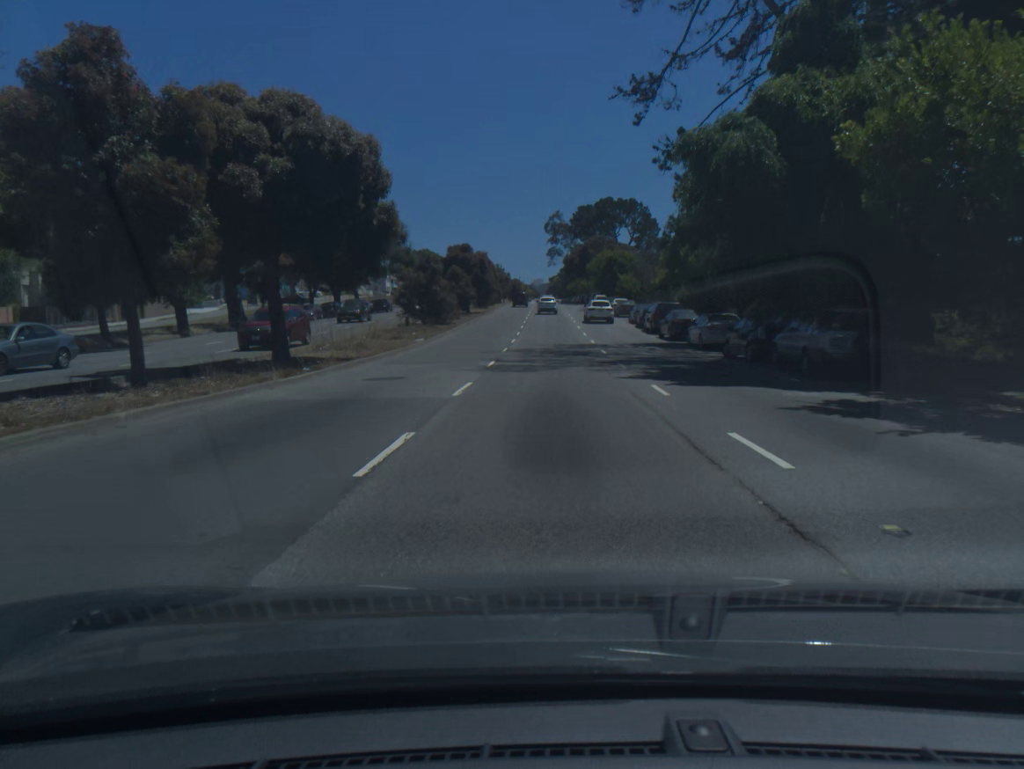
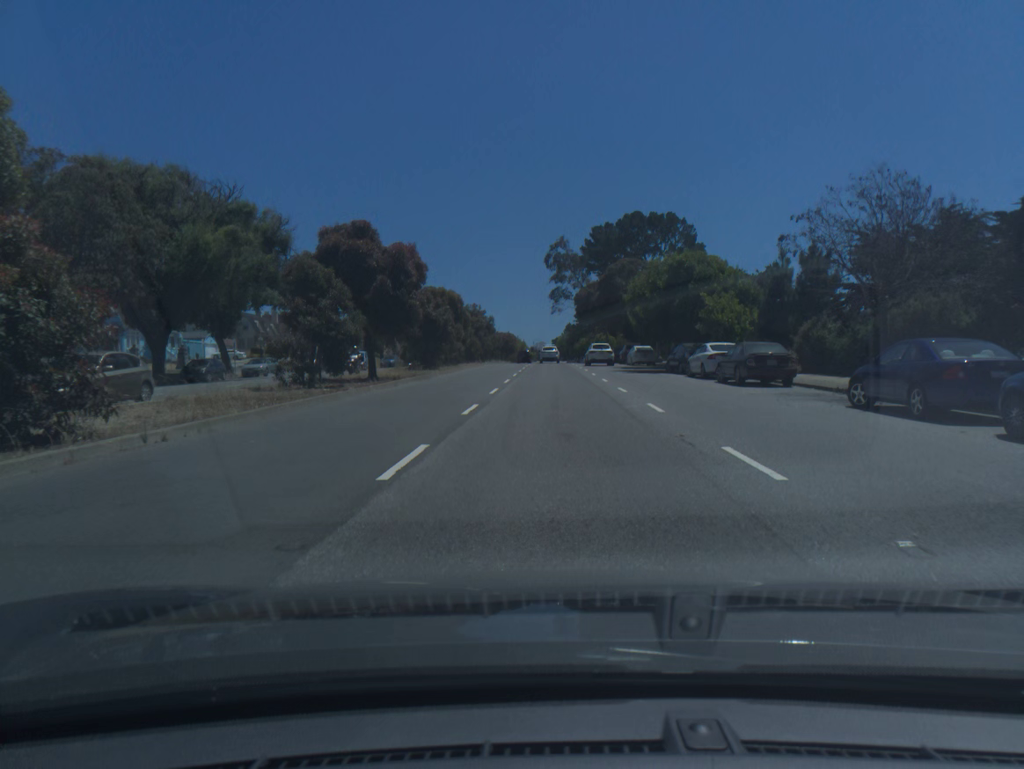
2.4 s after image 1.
(-0.1, +42.8) m; 0°
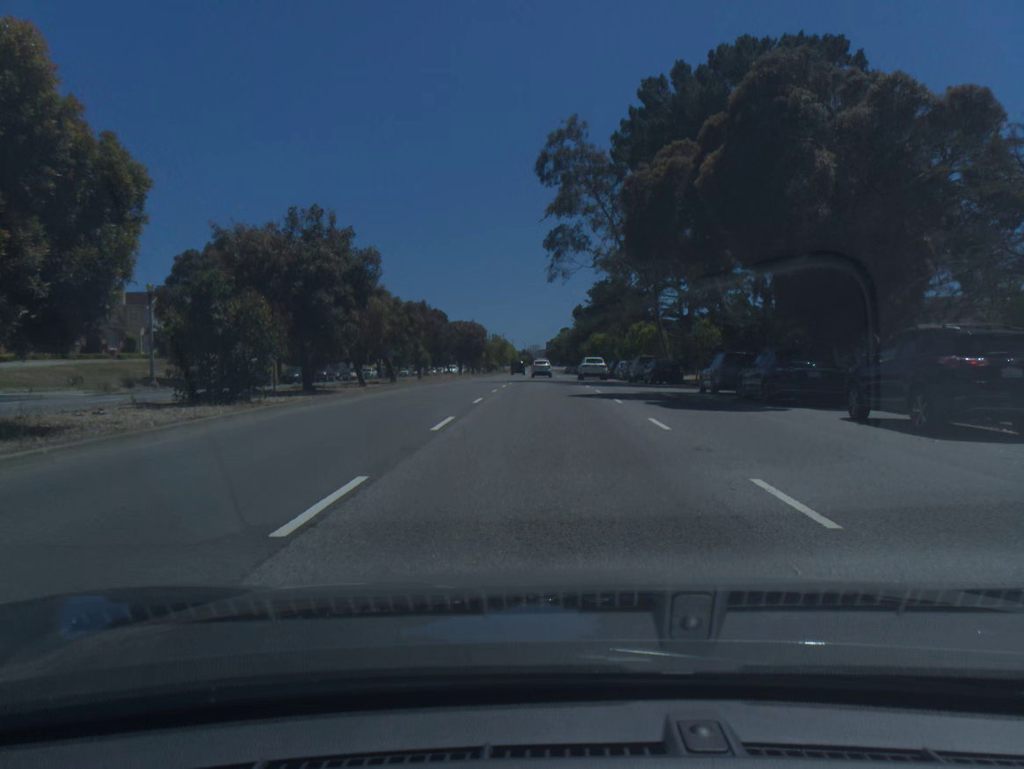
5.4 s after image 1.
(+0.4, +52.5) m; +1°
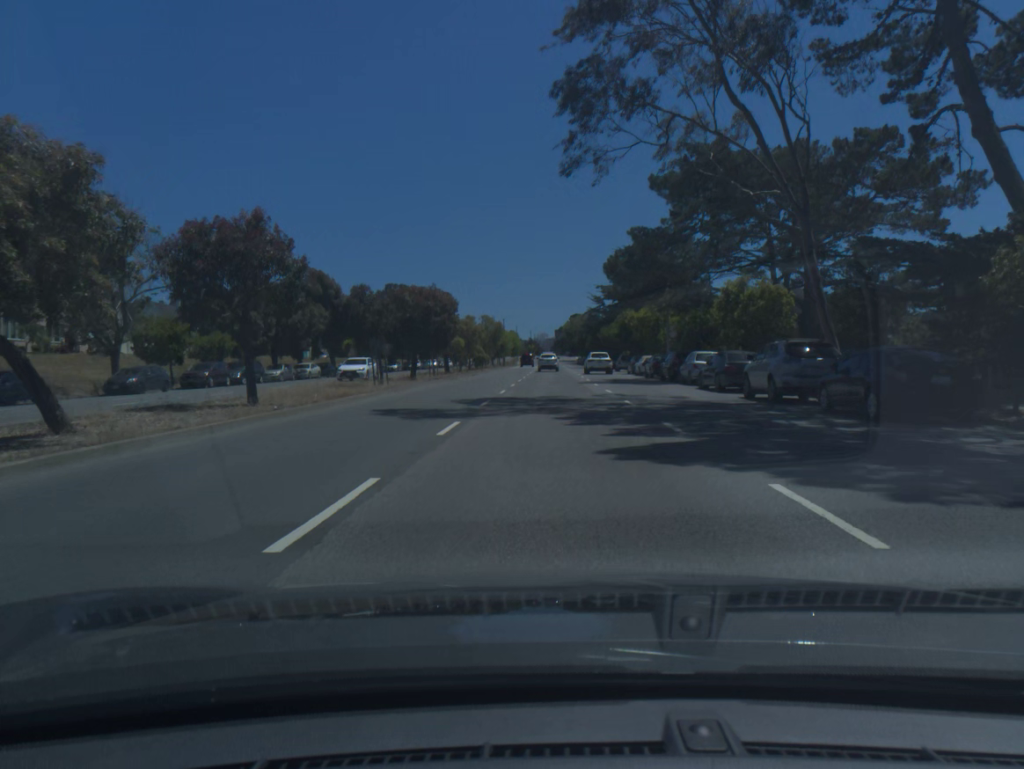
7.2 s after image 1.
(-0.2, +29.0) m; -1°
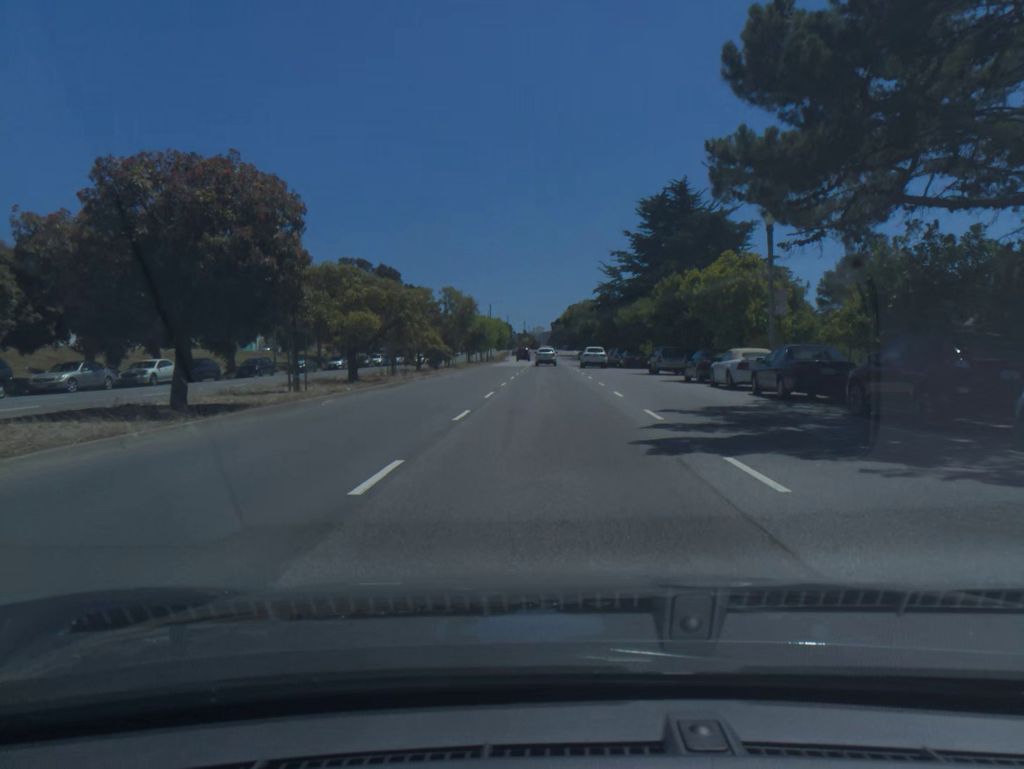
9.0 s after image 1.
(+0.2, +27.1) m; +1°
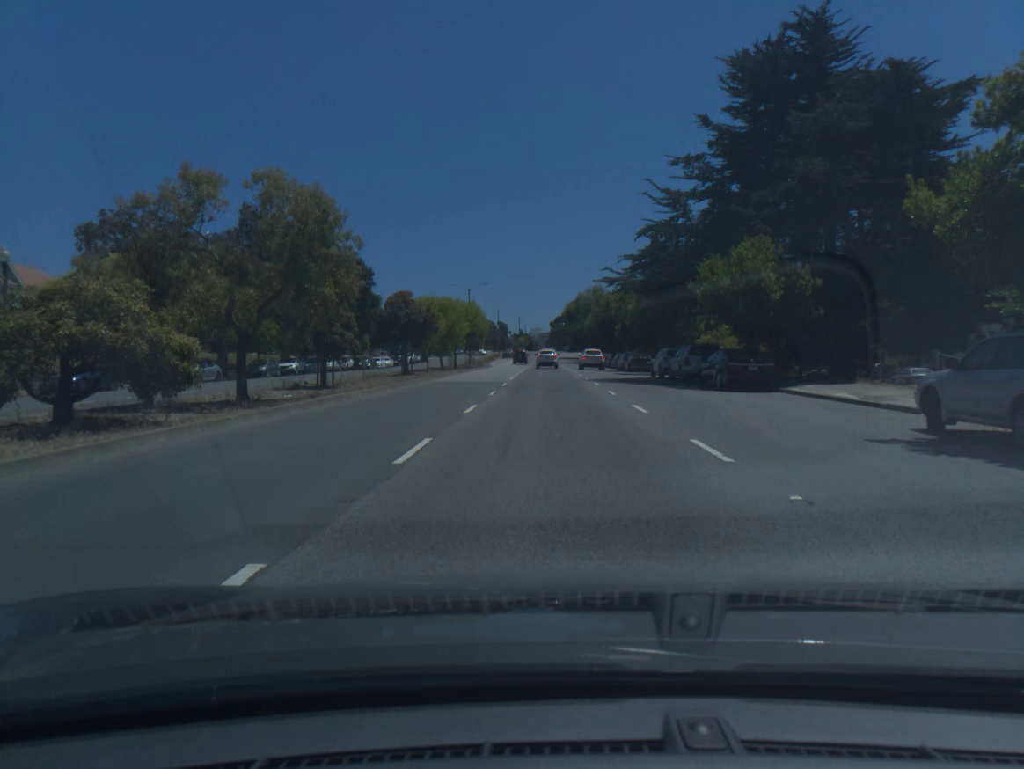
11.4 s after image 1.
(0.0, +34.2) m; 0°
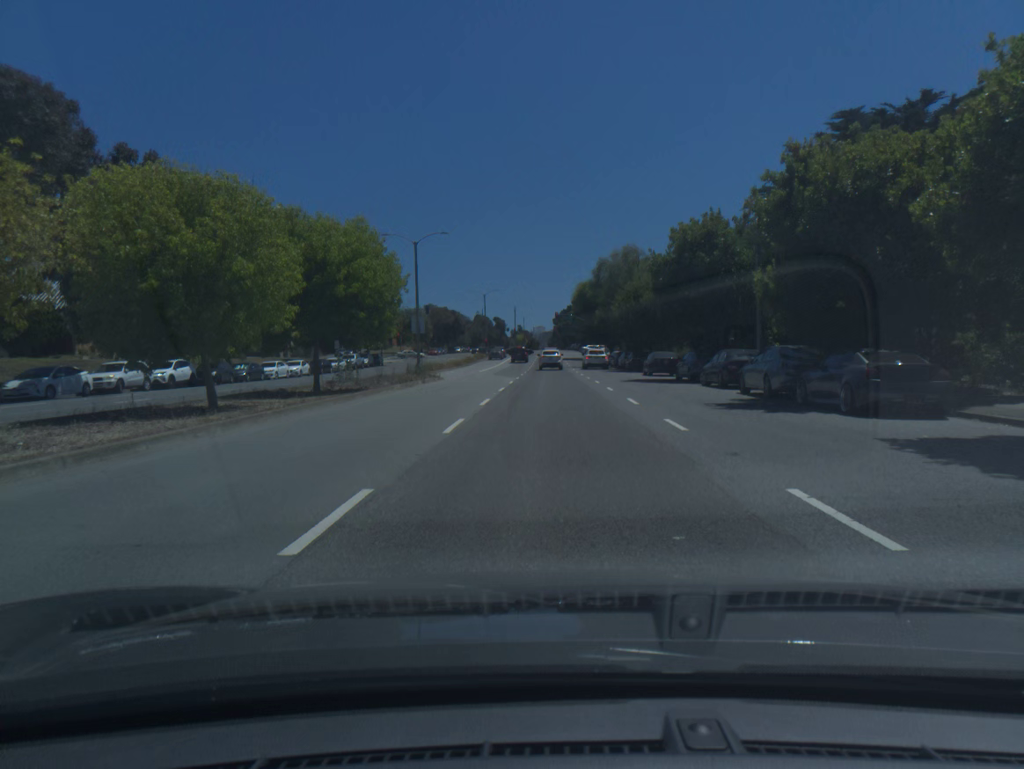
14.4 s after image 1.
(-0.1, +40.4) m; 0°
